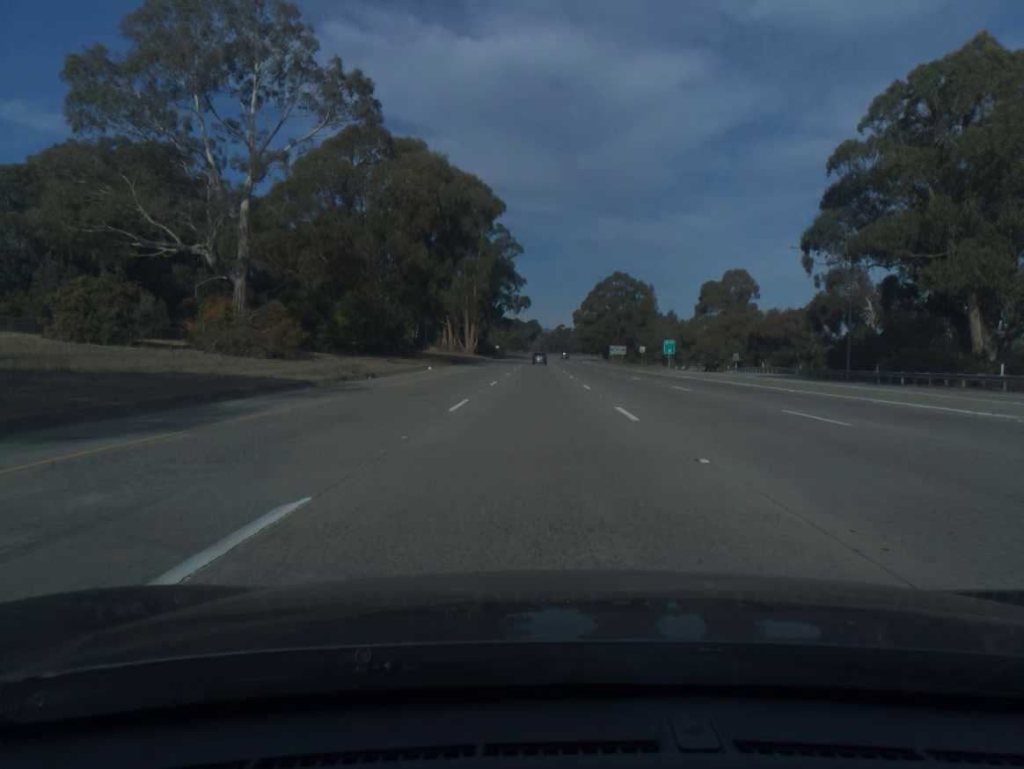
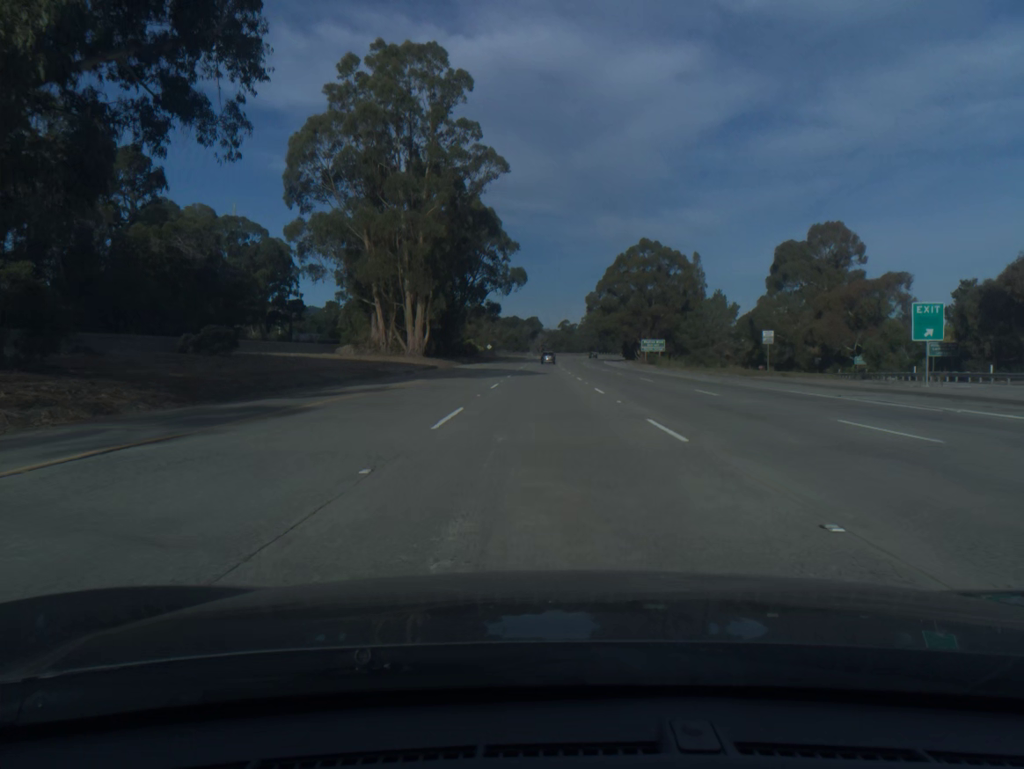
(-0.3, +61.9) m; 0°
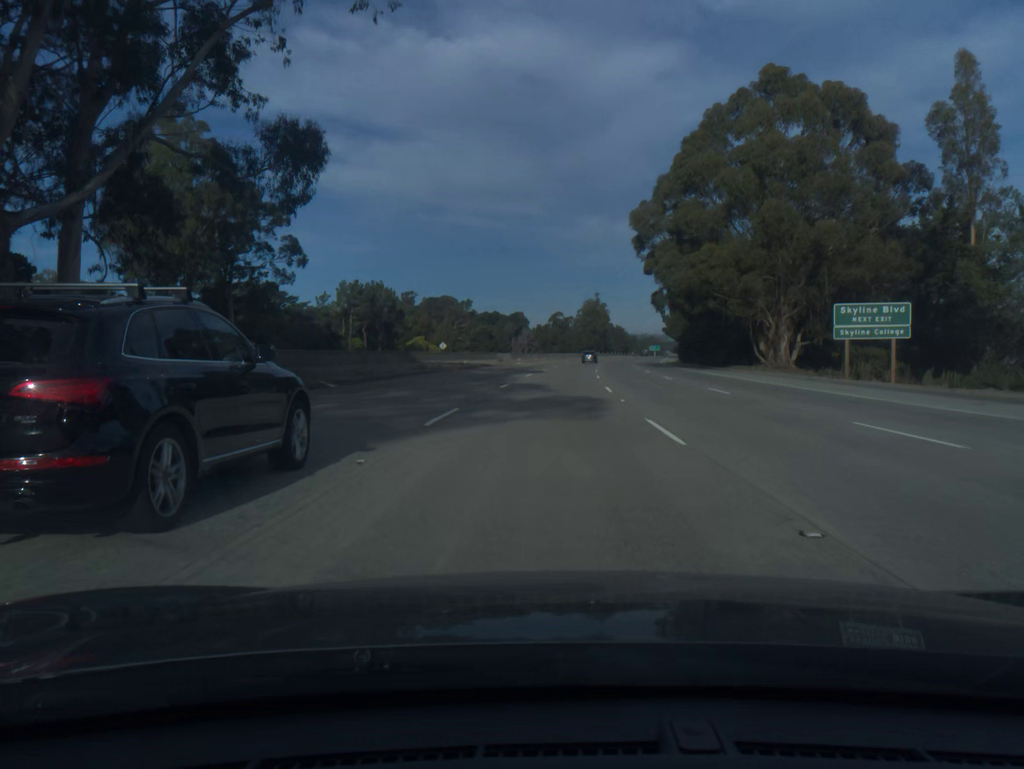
(+0.4, +102.7) m; +1°
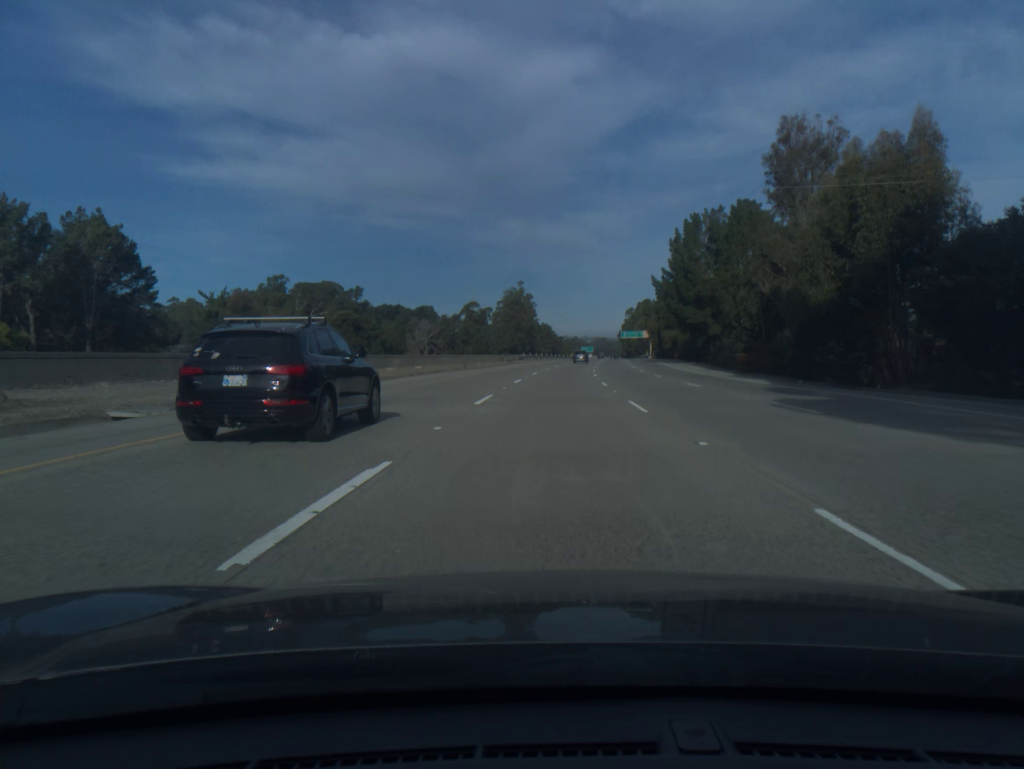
(+3.8, +81.8) m; +6°
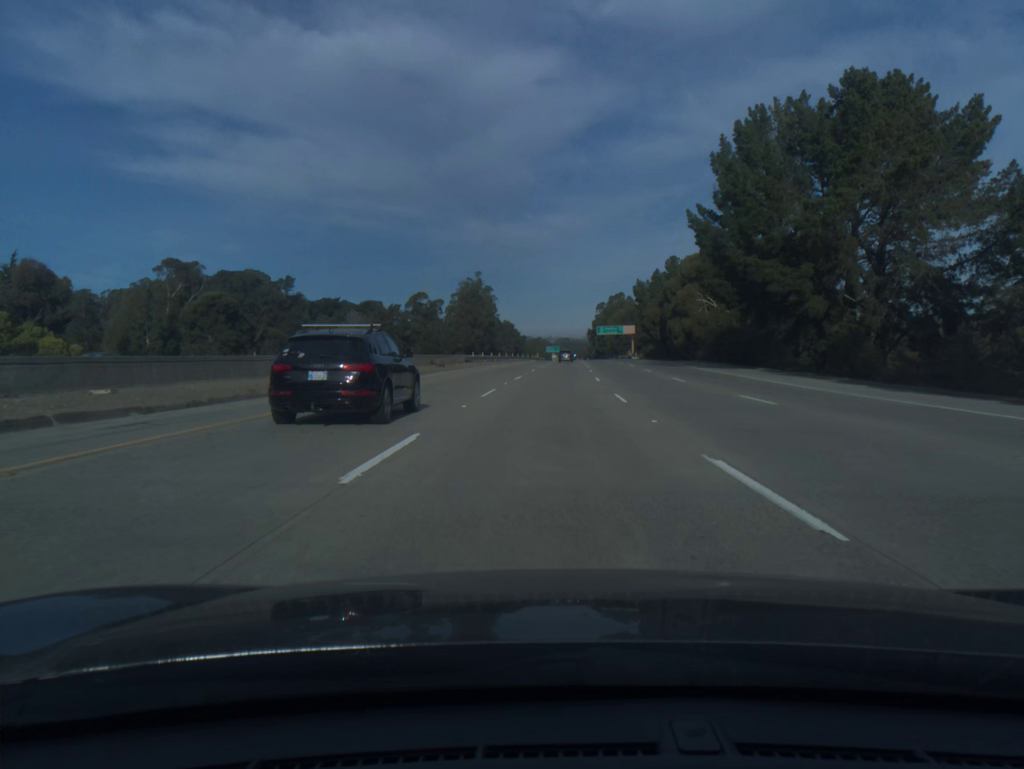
(+1.0, +40.9) m; +3°
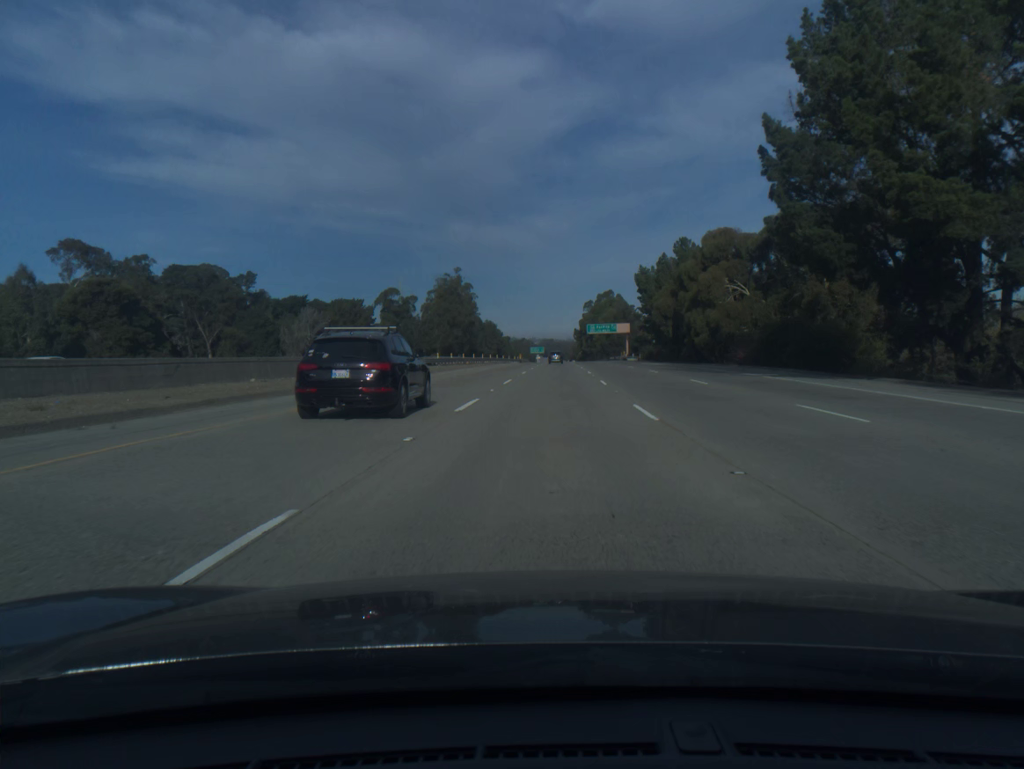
(+0.2, +20.5) m; +1°
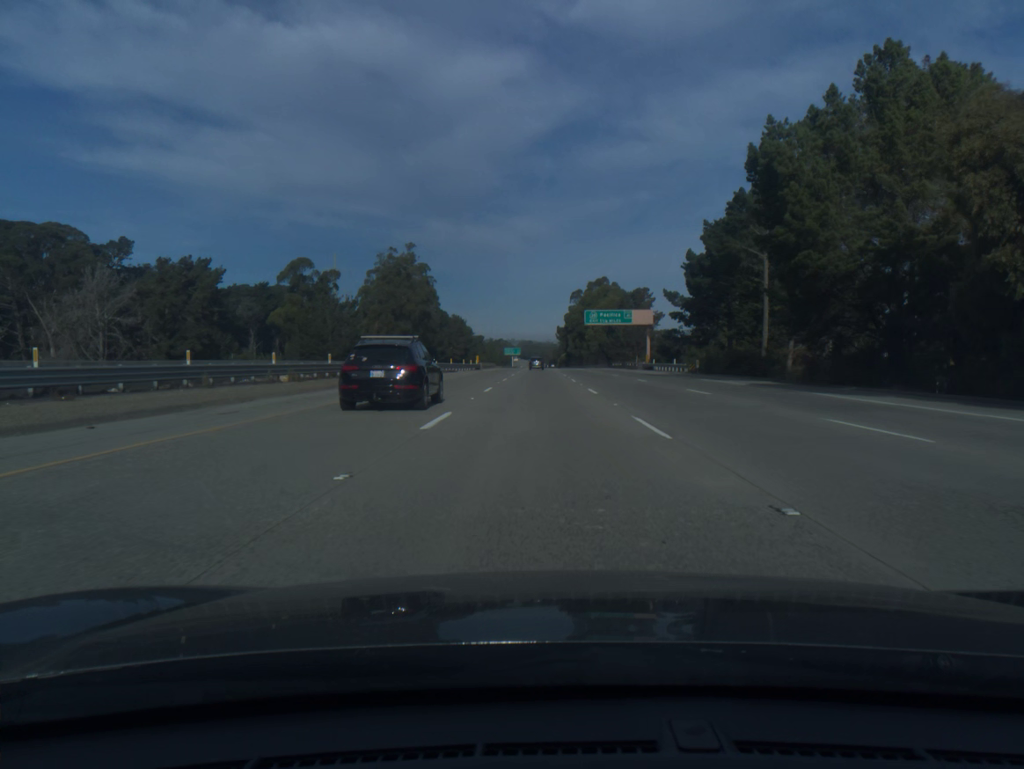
(+1.3, +61.4) m; +2°
